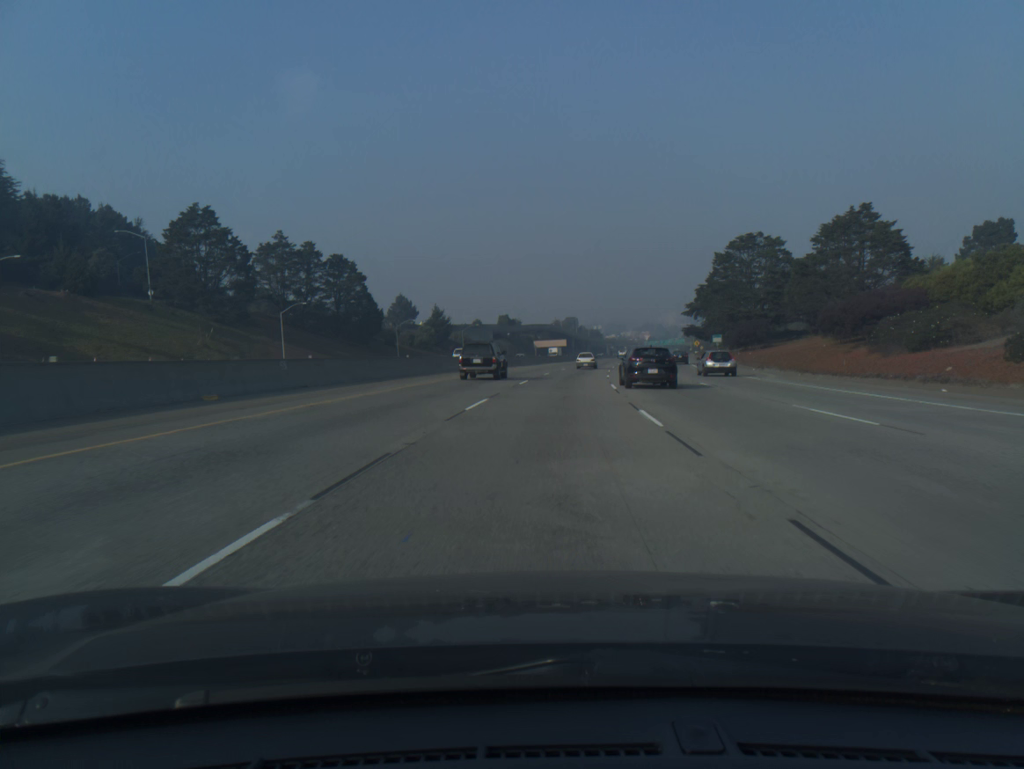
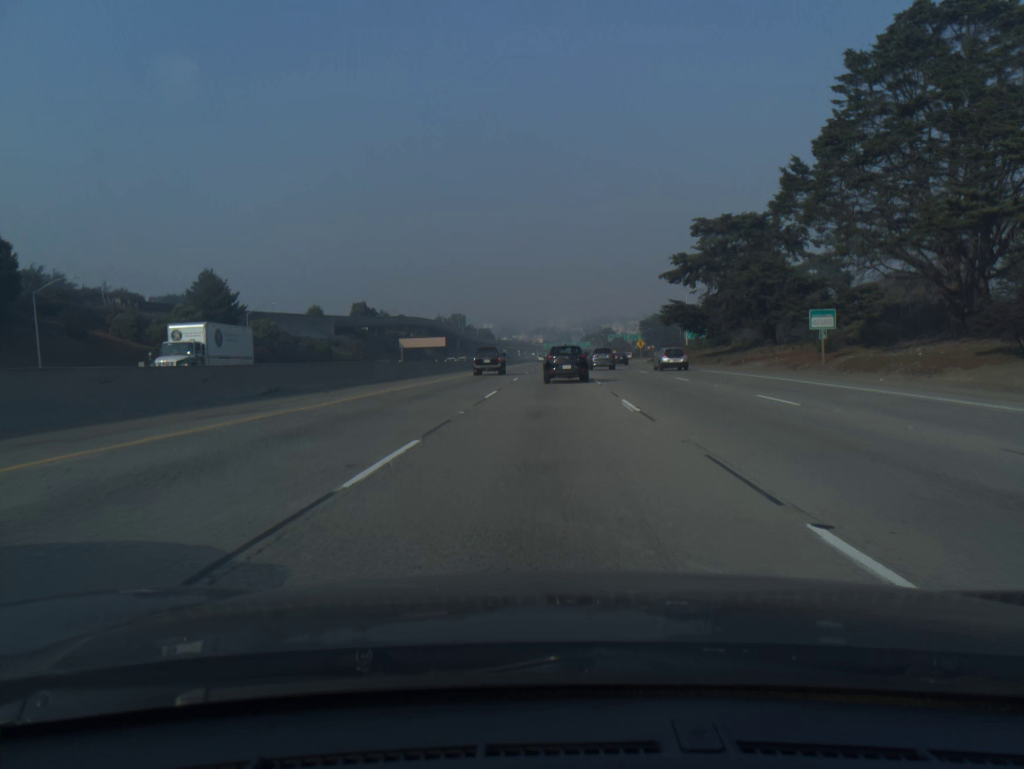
(+5.9, +82.2) m; +8°
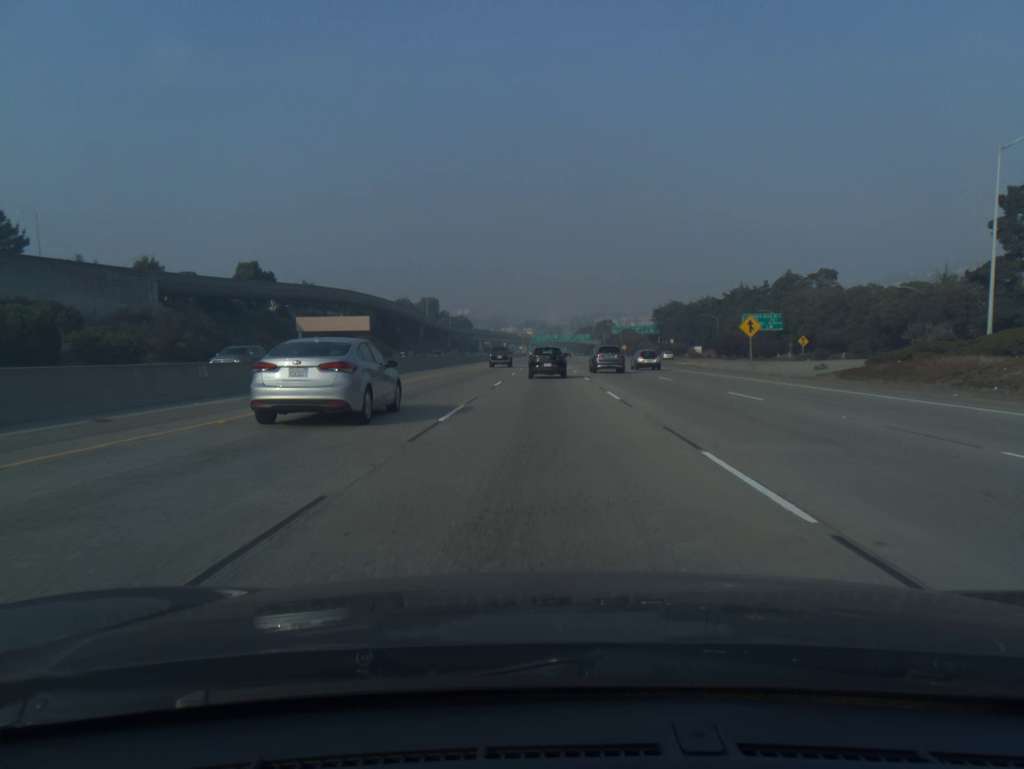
(+1.4, +81.7) m; +1°
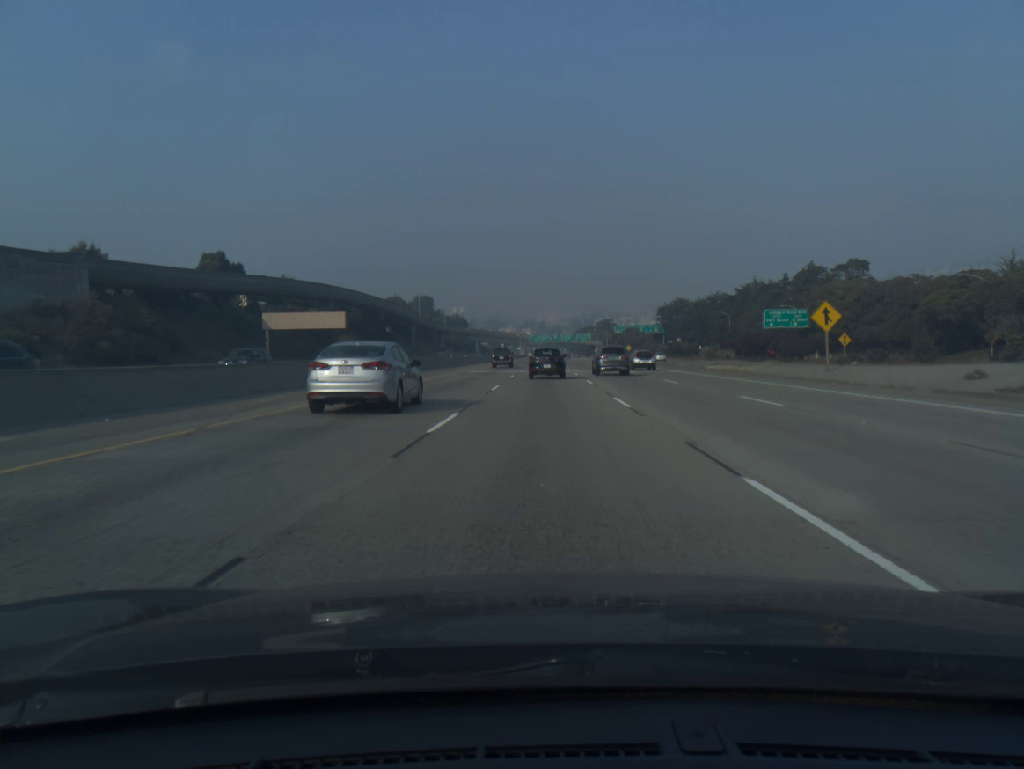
(0.0, +16.2) m; 0°
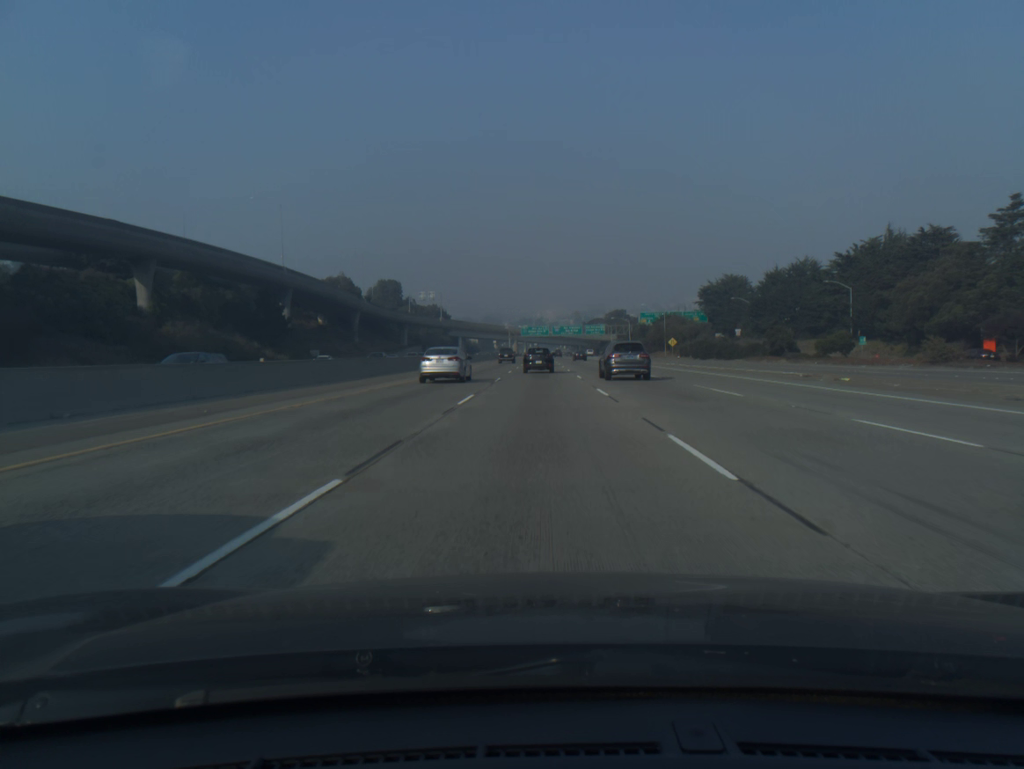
(+0.3, +81.7) m; 0°
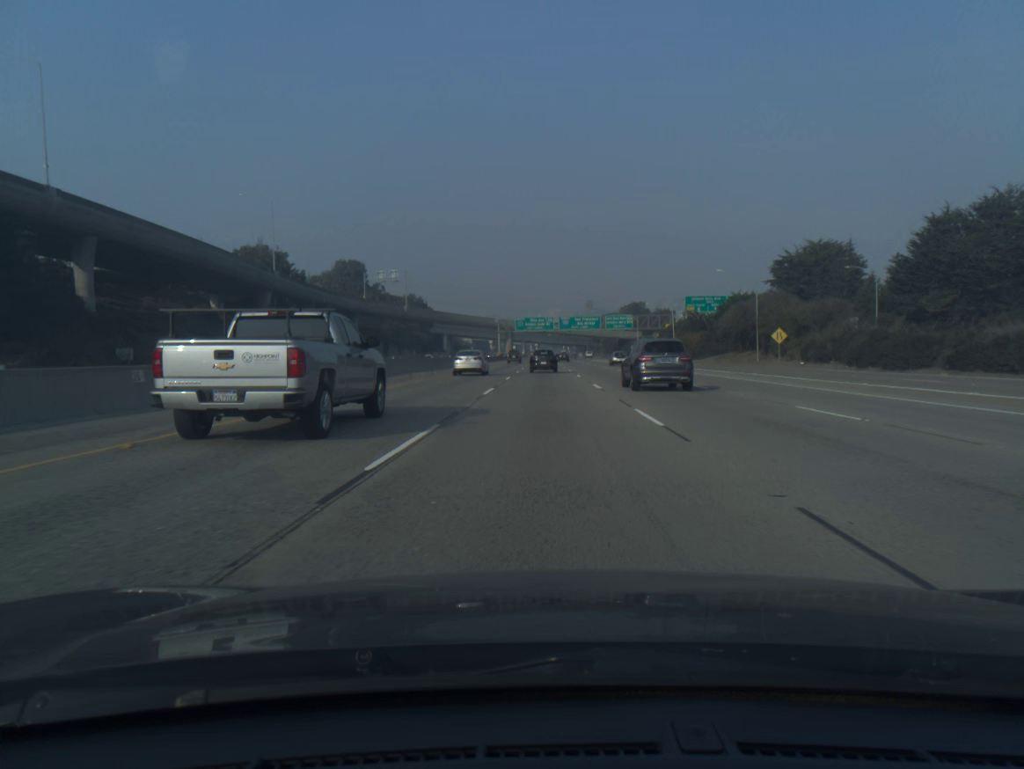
(-0.2, +66.1) m; 0°
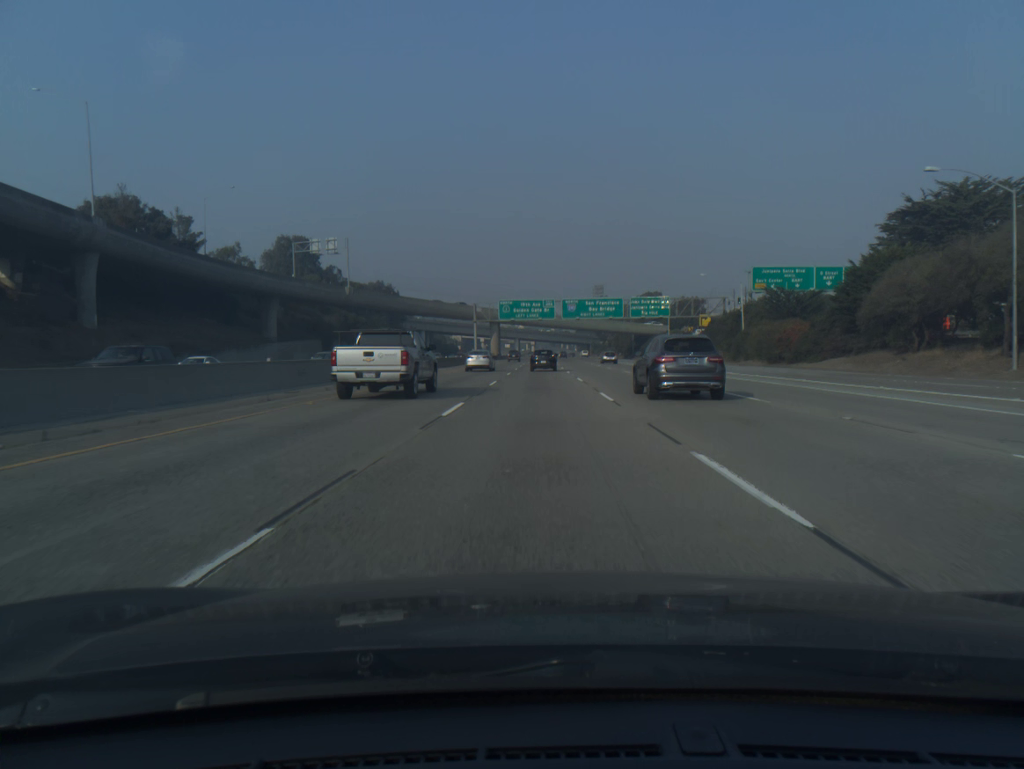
(+0.1, +50.0) m; 0°
